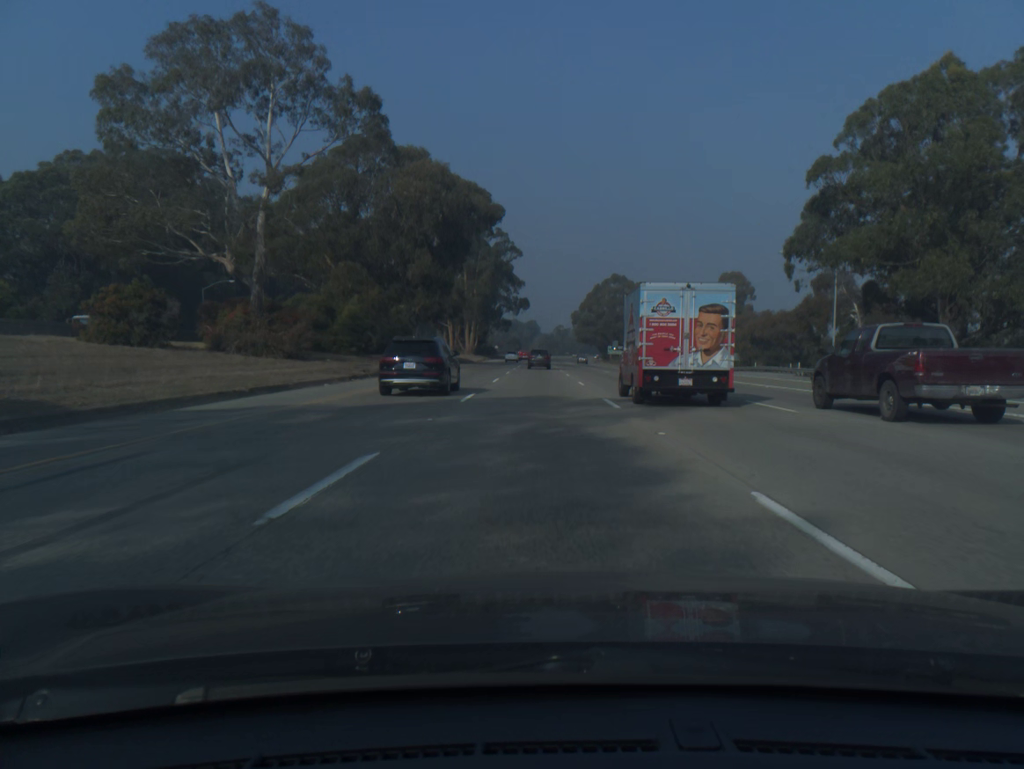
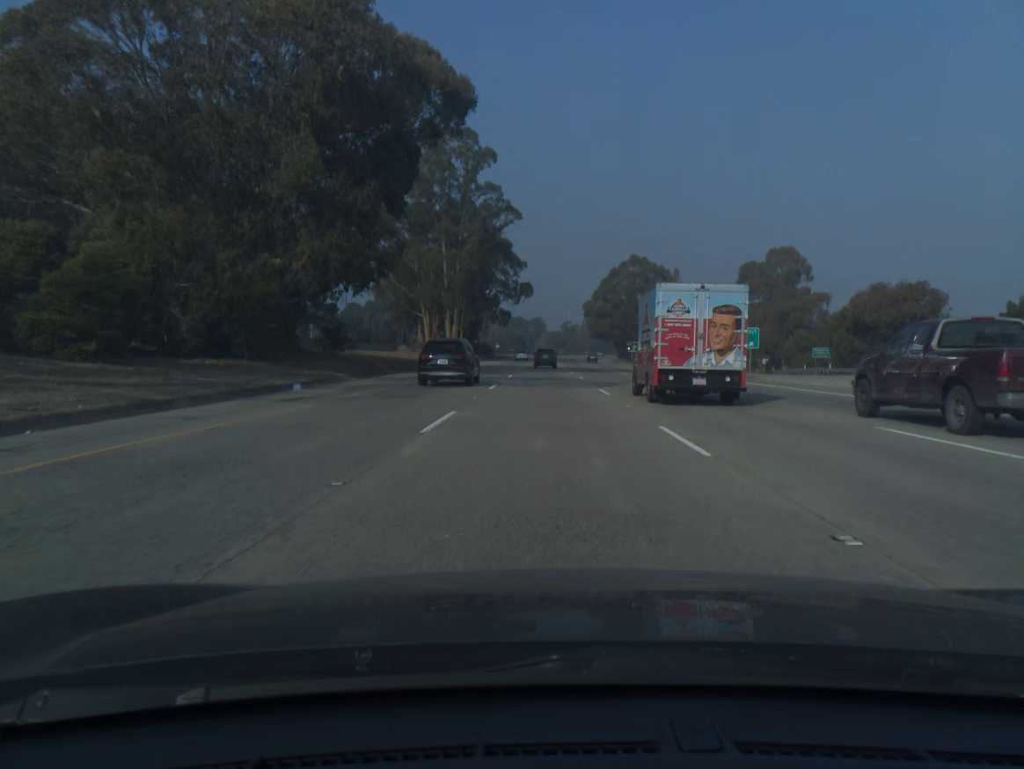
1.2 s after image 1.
(-0.3, +37.2) m; -1°
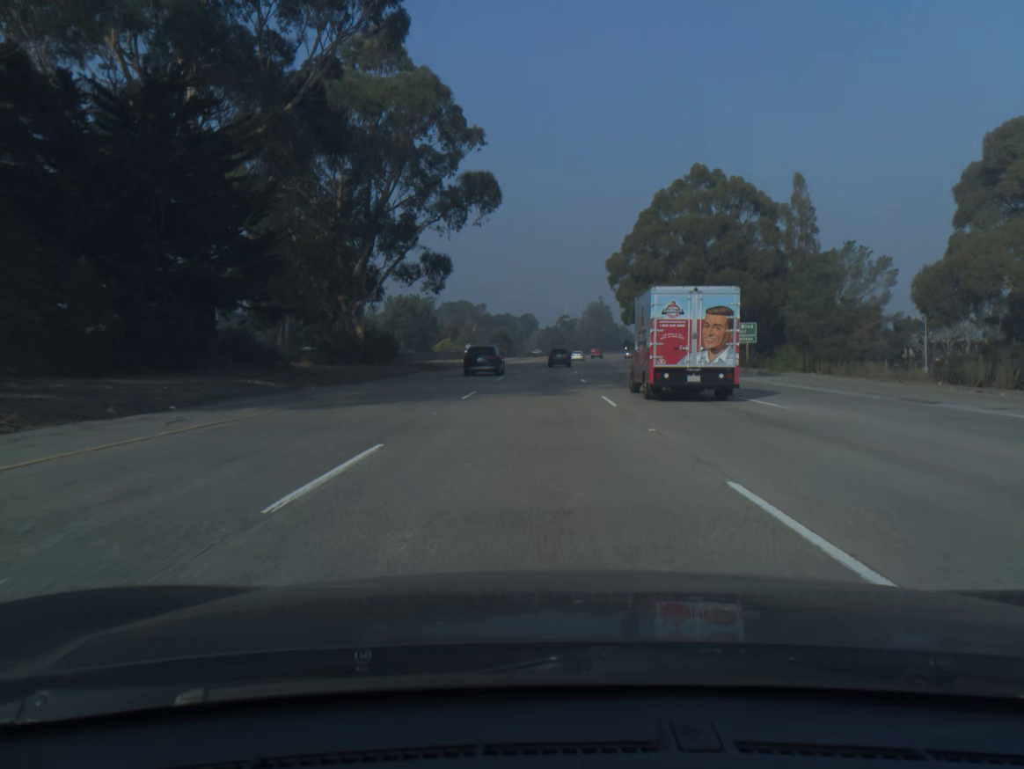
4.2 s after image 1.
(+0.6, +93.6) m; +1°
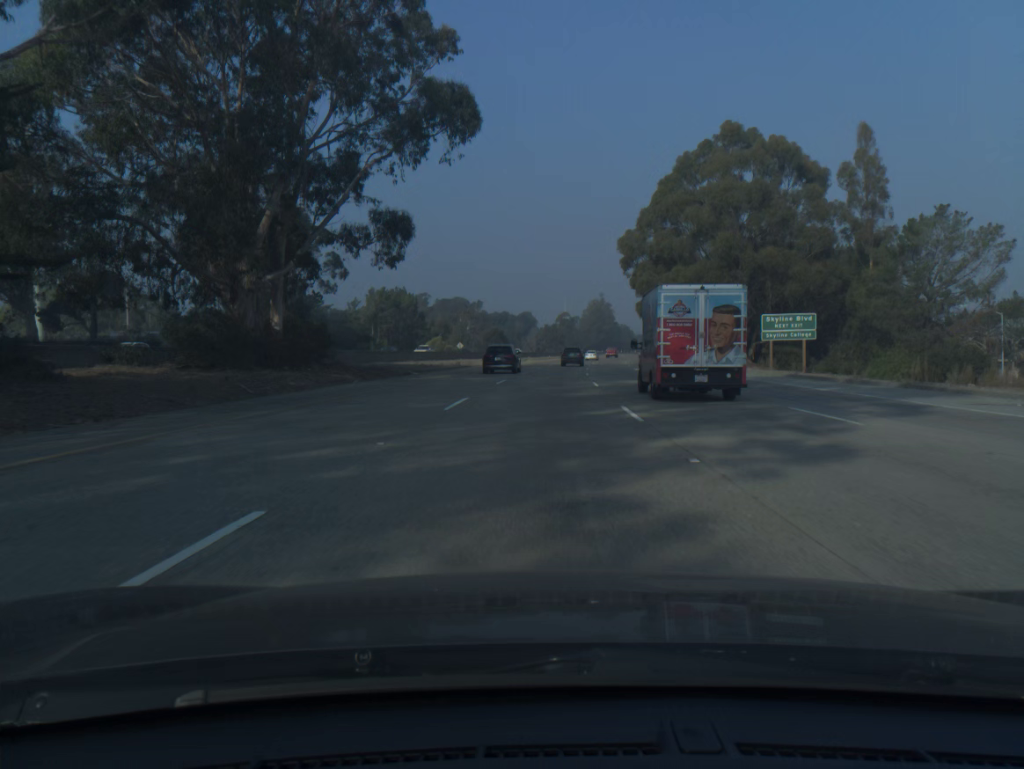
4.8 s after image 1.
(0.0, +18.8) m; 0°
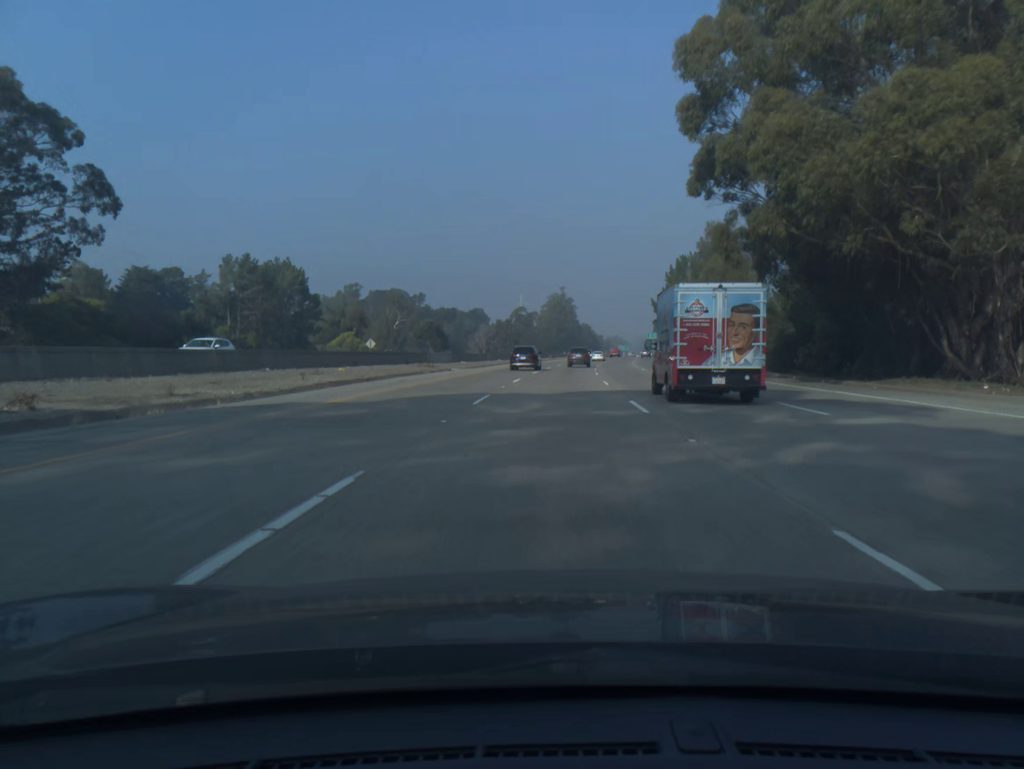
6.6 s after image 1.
(+1.2, +56.6) m; +3°
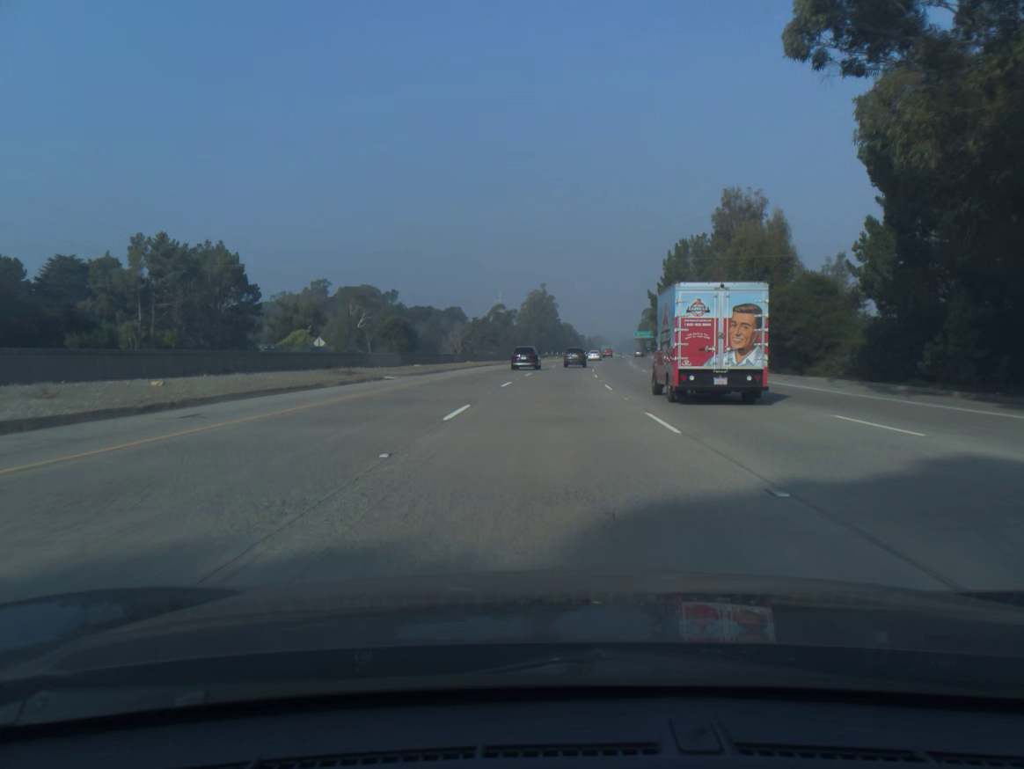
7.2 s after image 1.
(+0.2, +18.9) m; +1°
